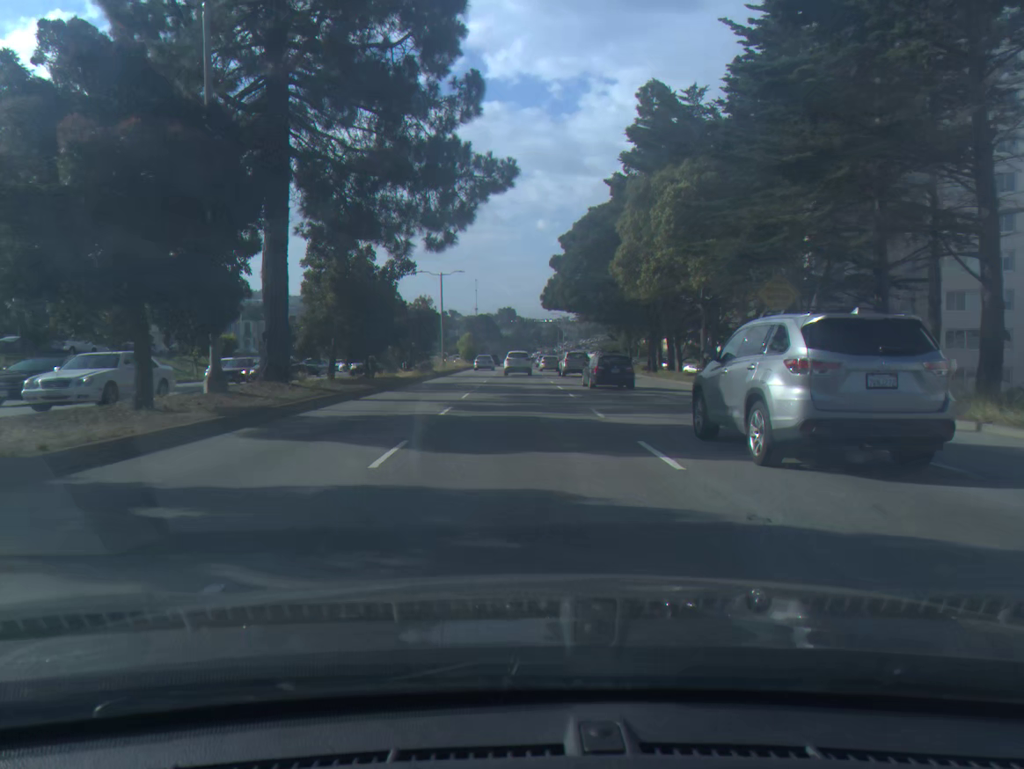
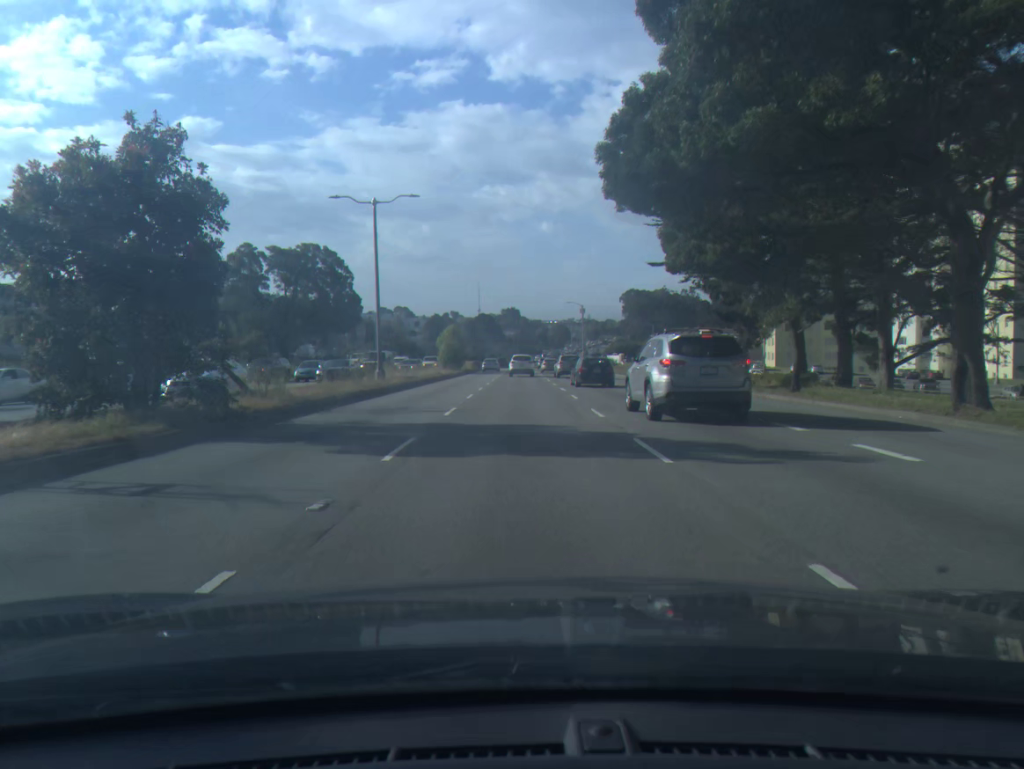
(0.0, +36.4) m; 0°
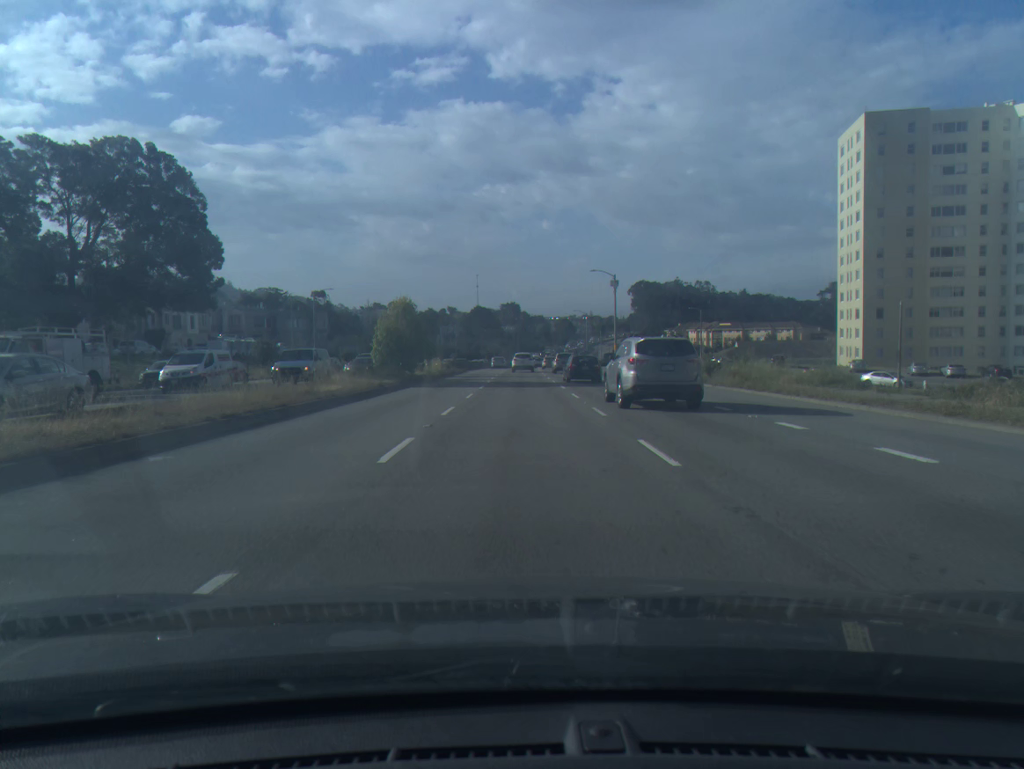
(-0.1, +37.3) m; 0°
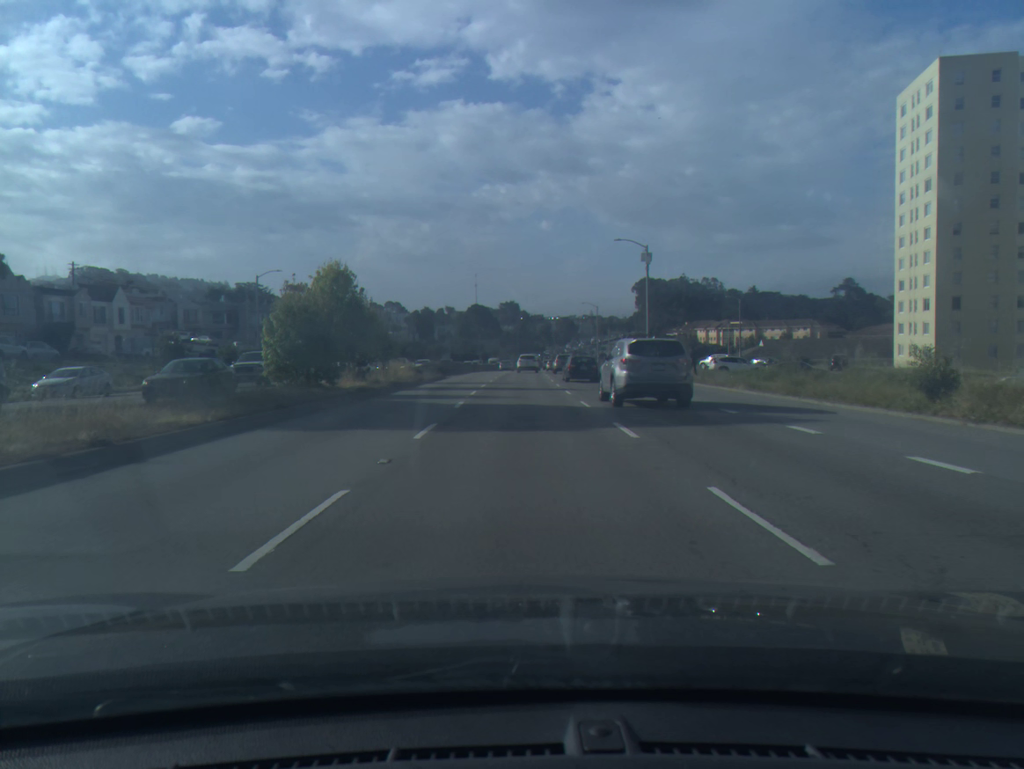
(0.0, +19.3) m; 0°
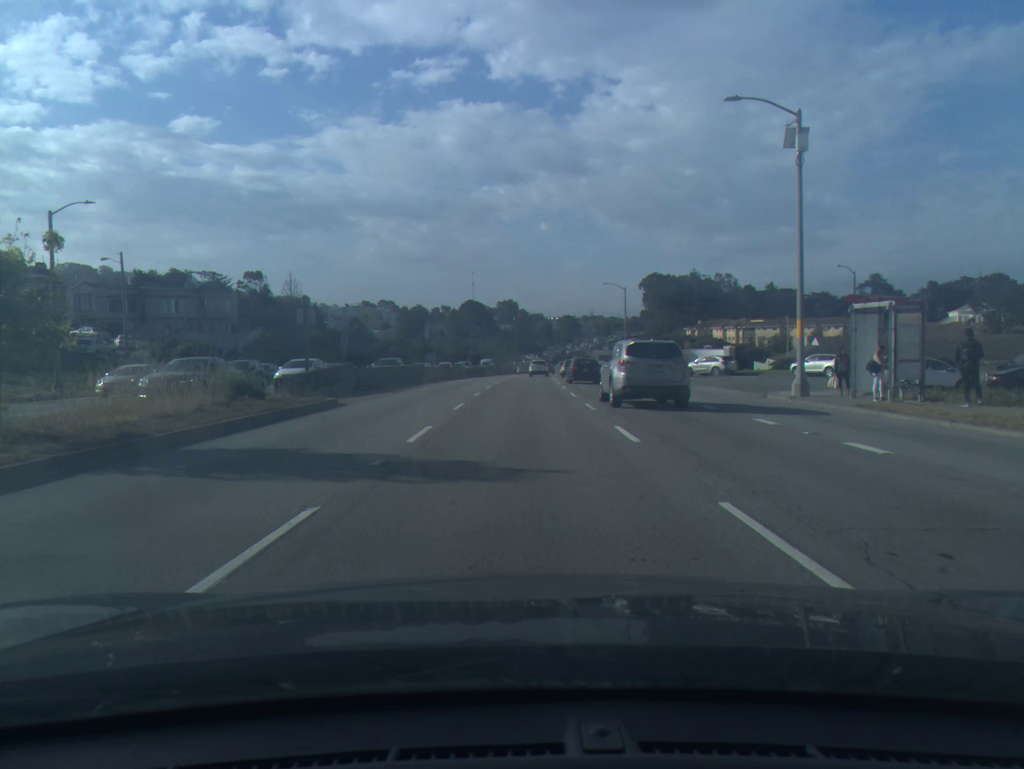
(0.0, +30.2) m; 0°
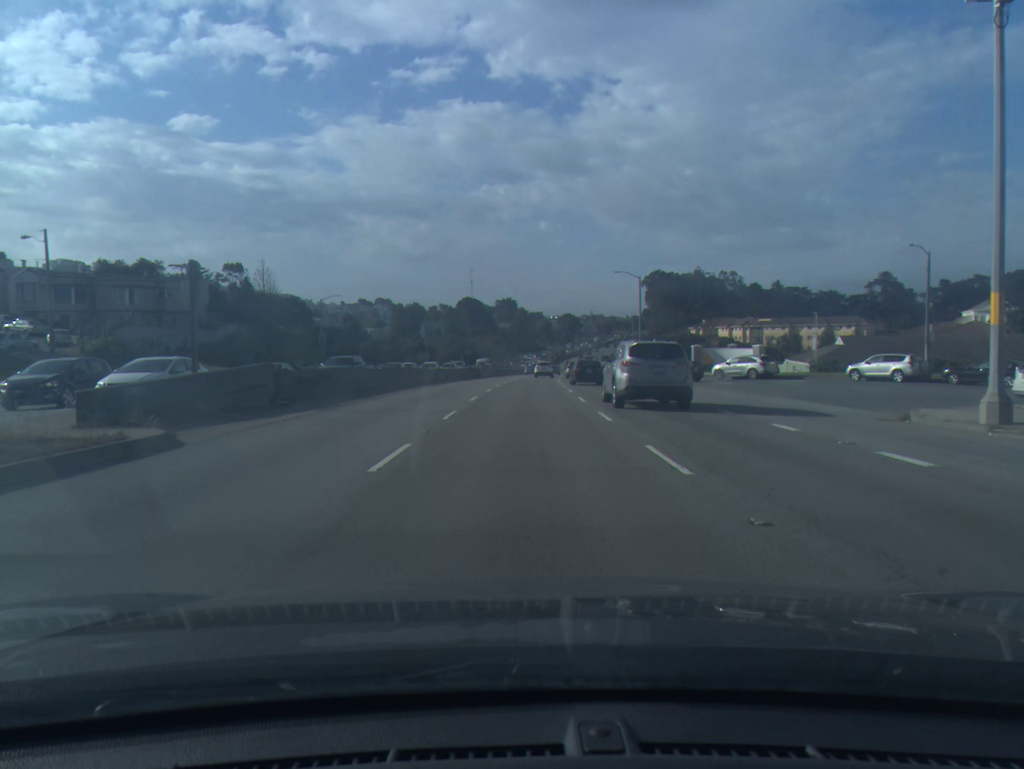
(0.0, +10.4) m; 0°
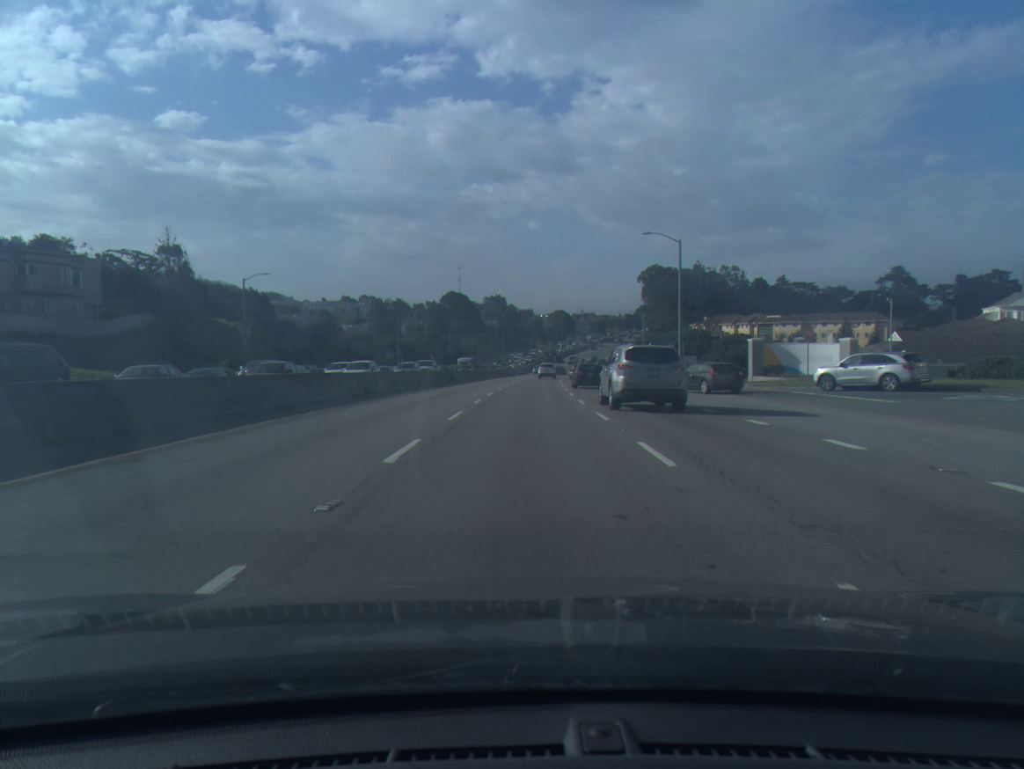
(+0.1, +21.3) m; +1°
